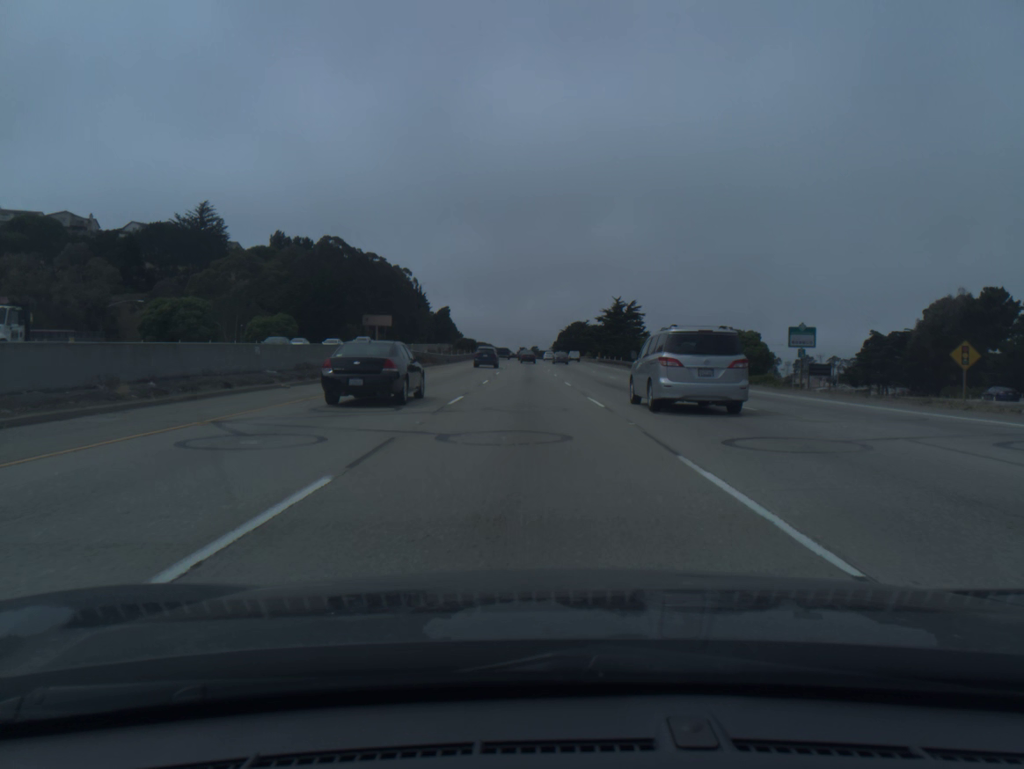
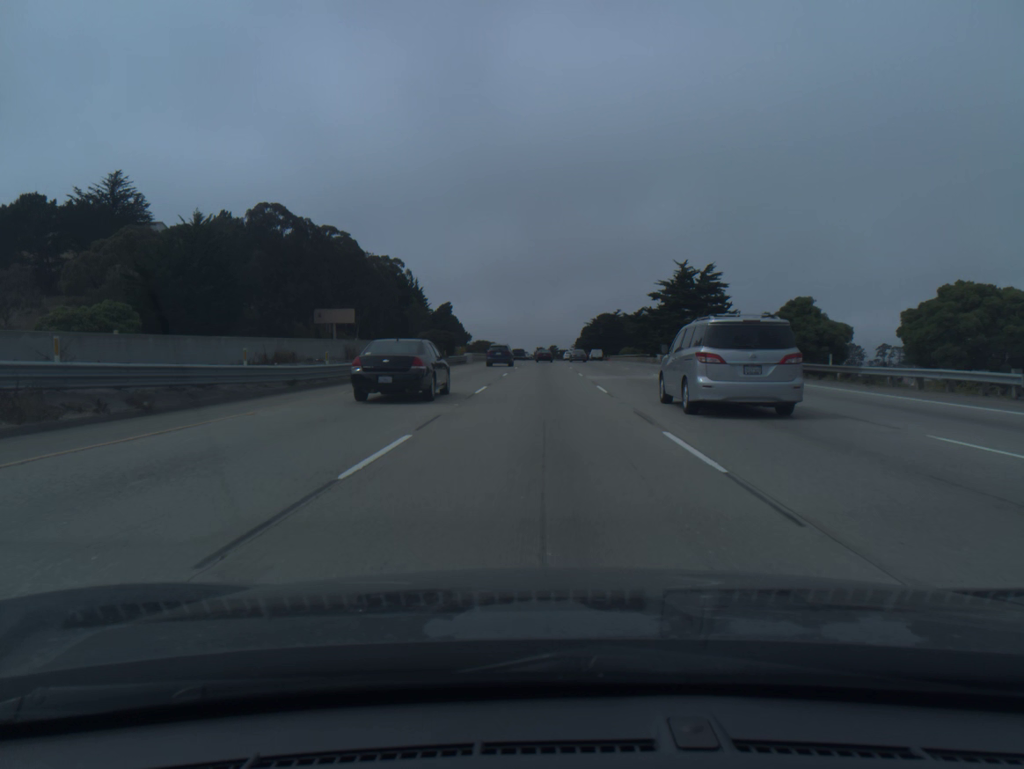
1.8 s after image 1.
(-0.8, +55.1) m; -1°
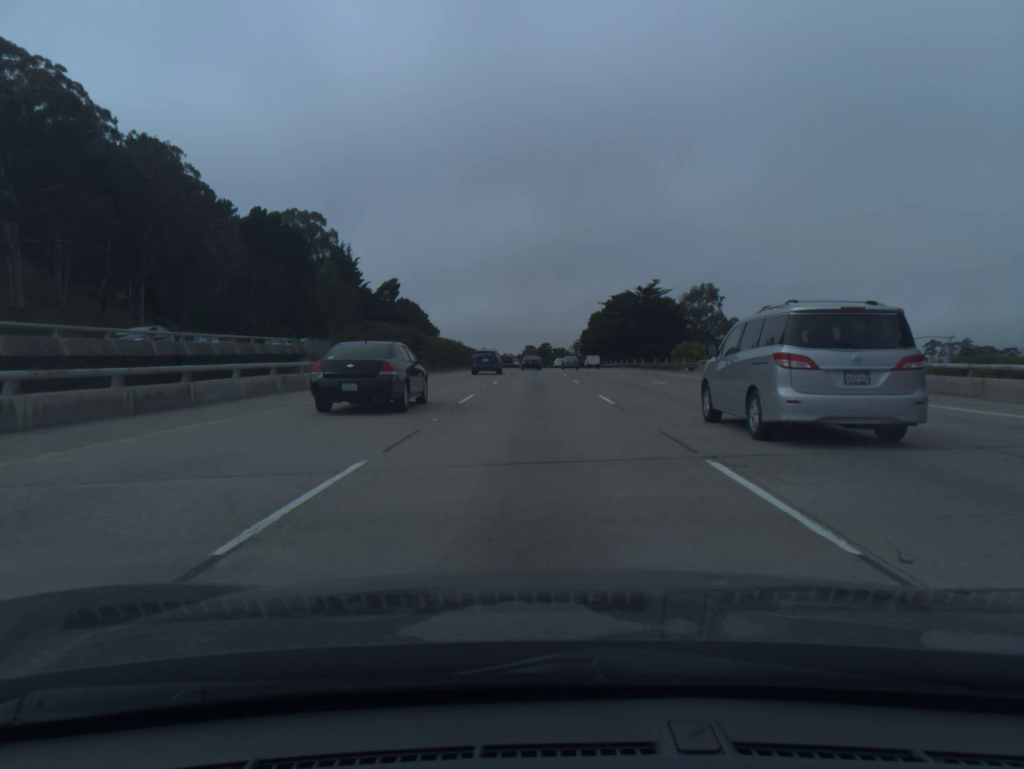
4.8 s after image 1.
(+0.6, +90.8) m; +1°
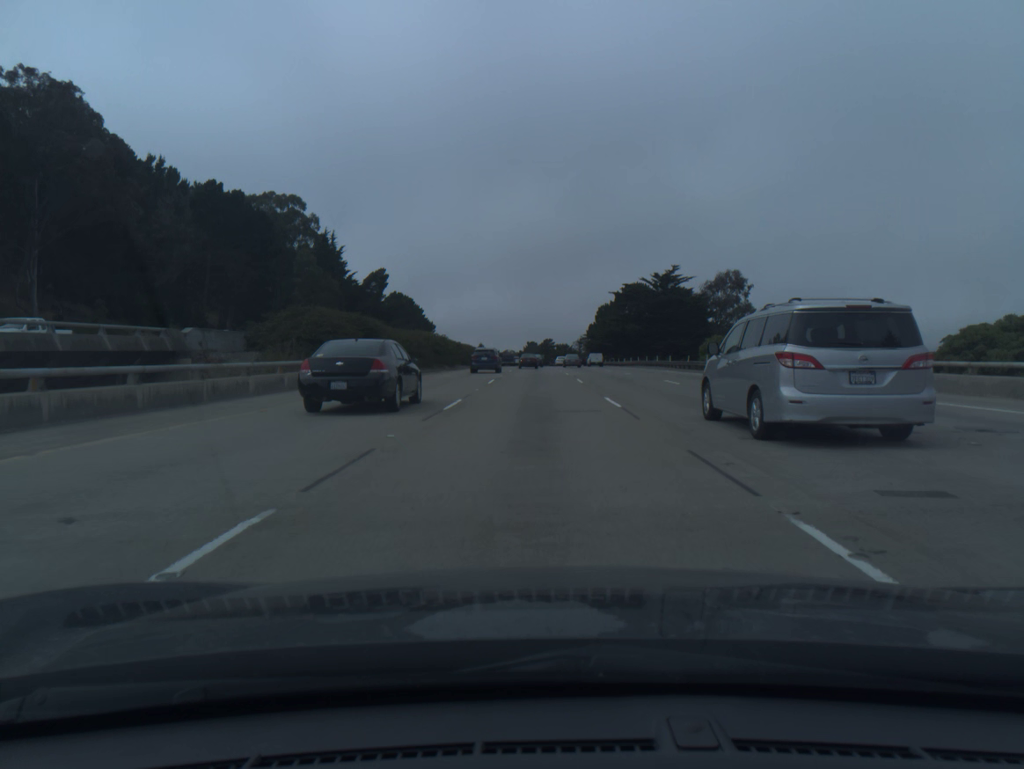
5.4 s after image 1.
(0.0, +17.7) m; 0°
